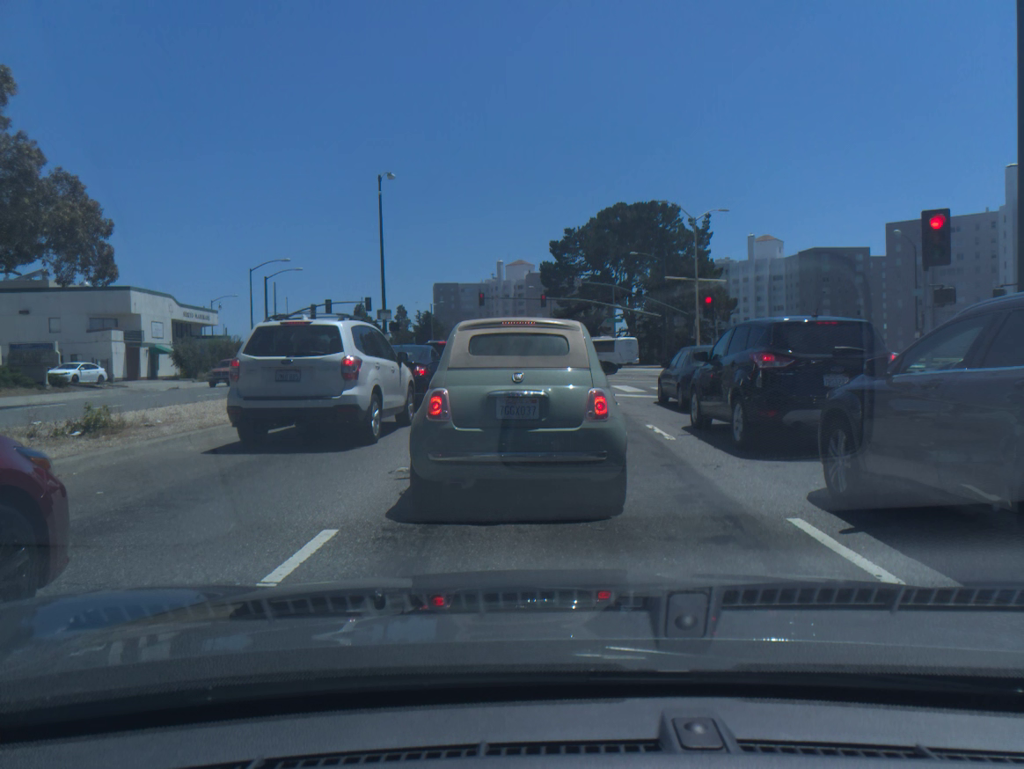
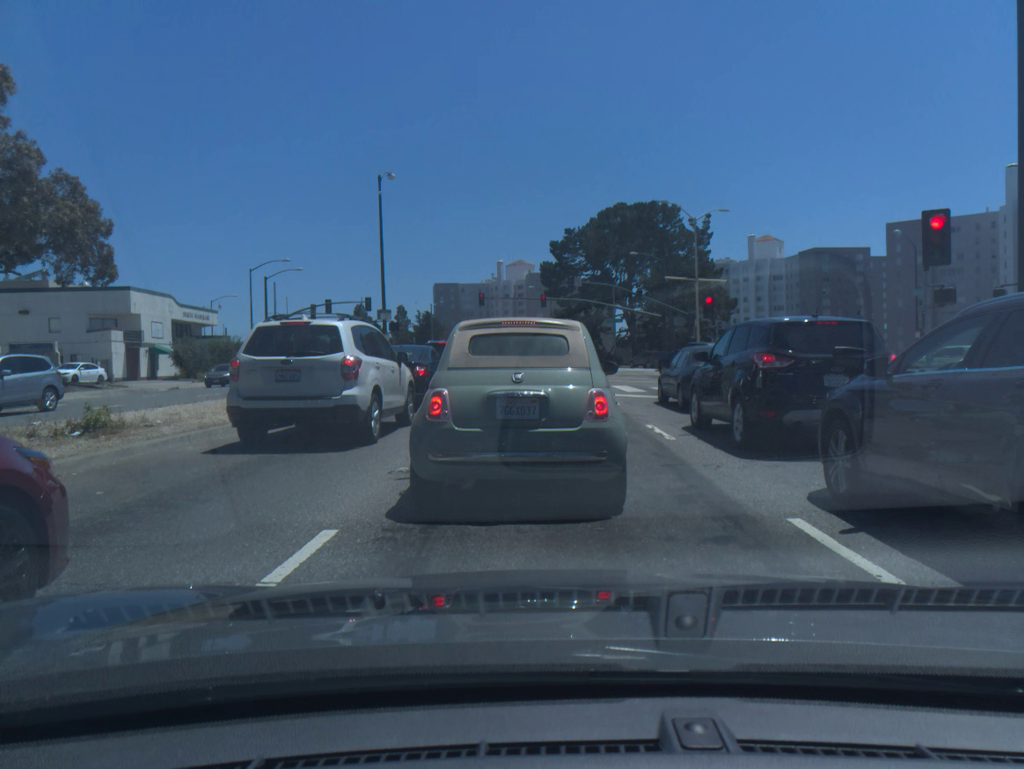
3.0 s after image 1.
(0.0, 0.0) m; 0°
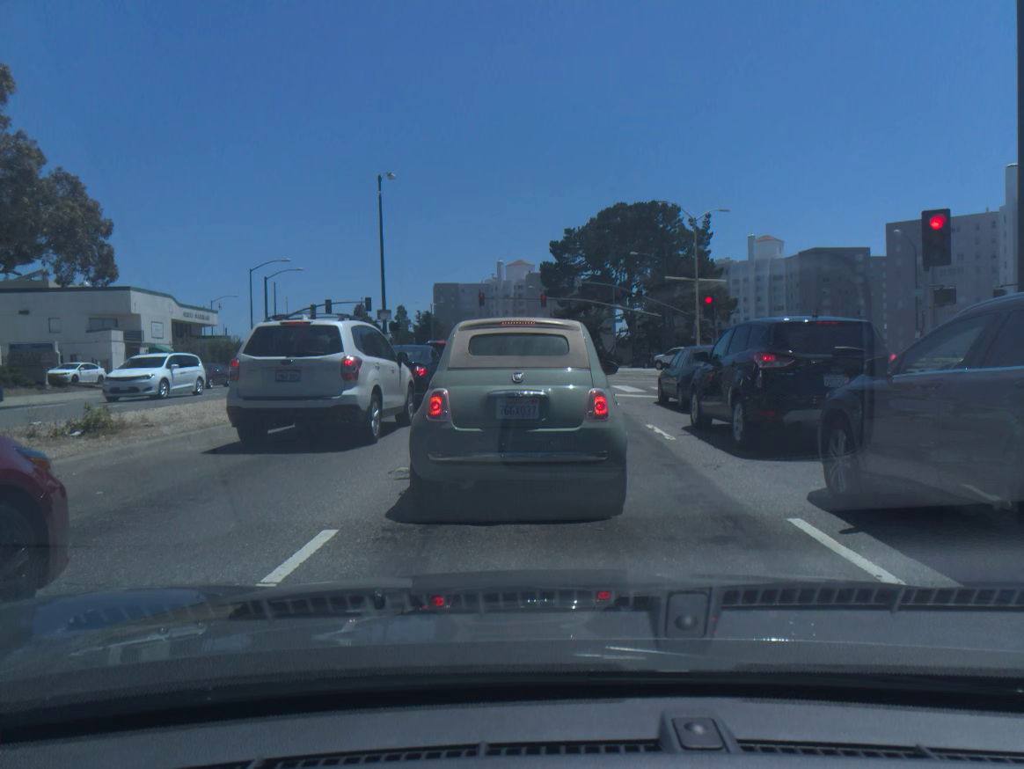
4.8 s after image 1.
(0.0, 0.0) m; 0°
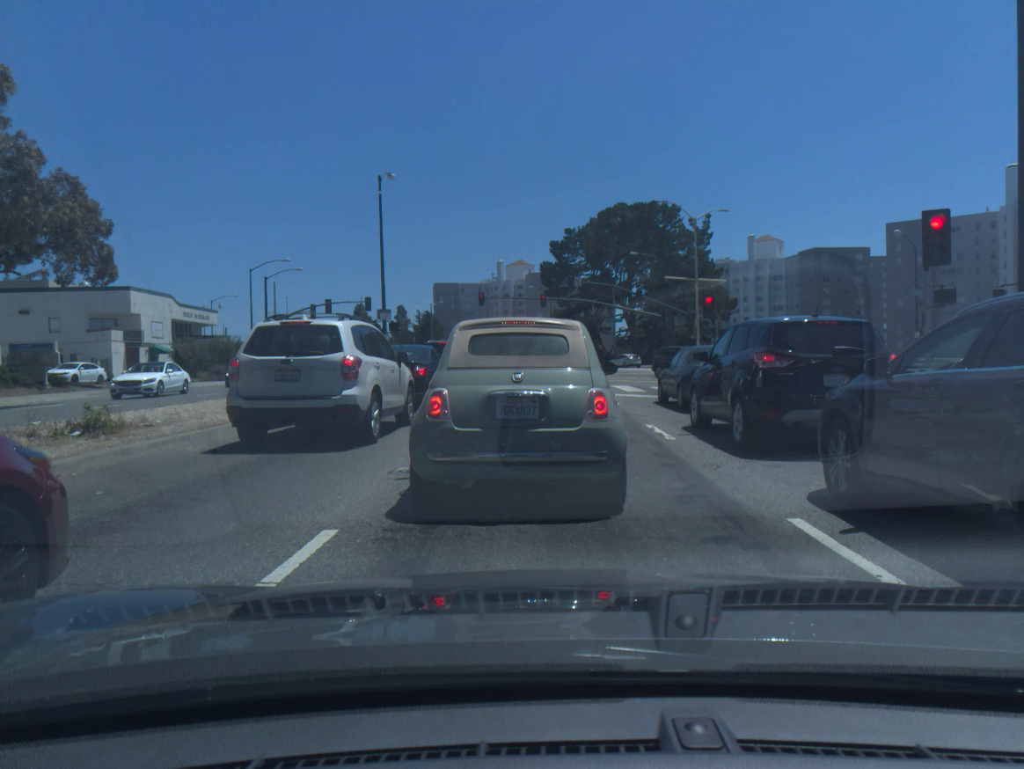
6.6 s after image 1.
(0.0, 0.0) m; 0°
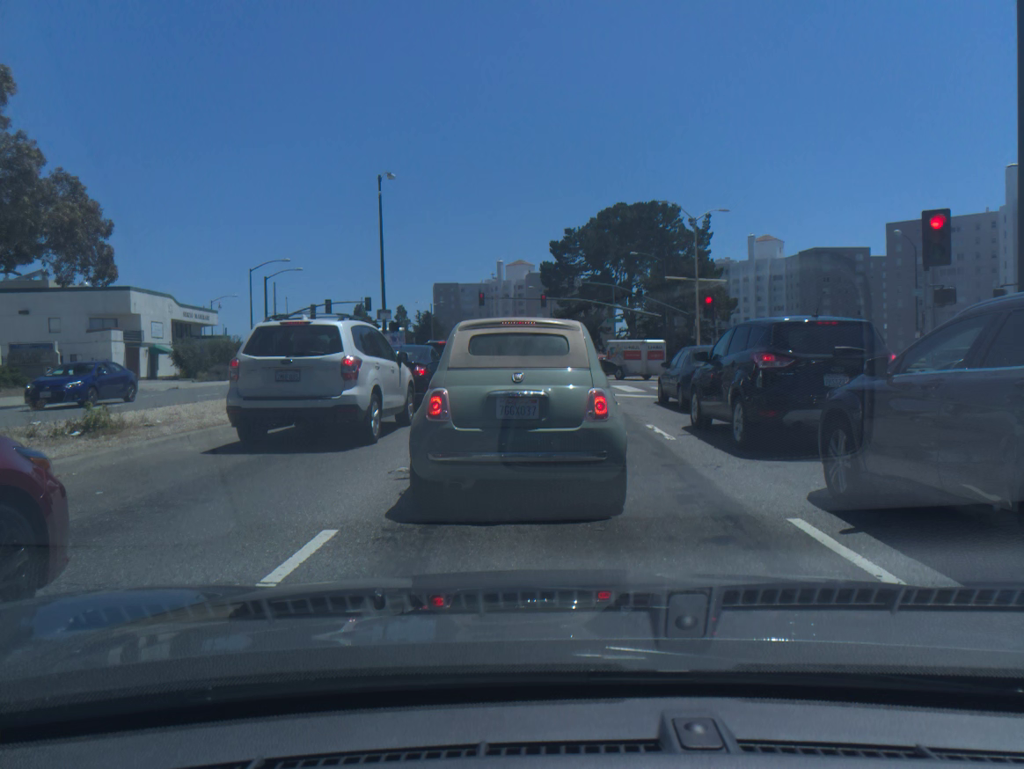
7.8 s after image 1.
(0.0, 0.0) m; 0°
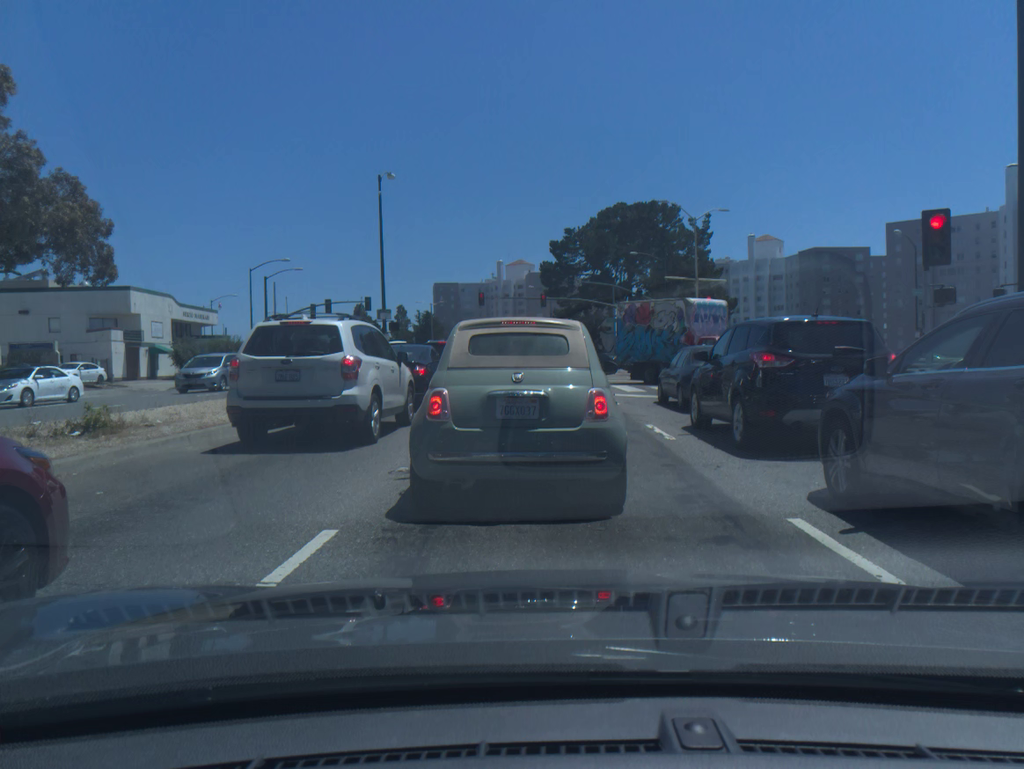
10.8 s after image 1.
(0.0, 0.0) m; 0°
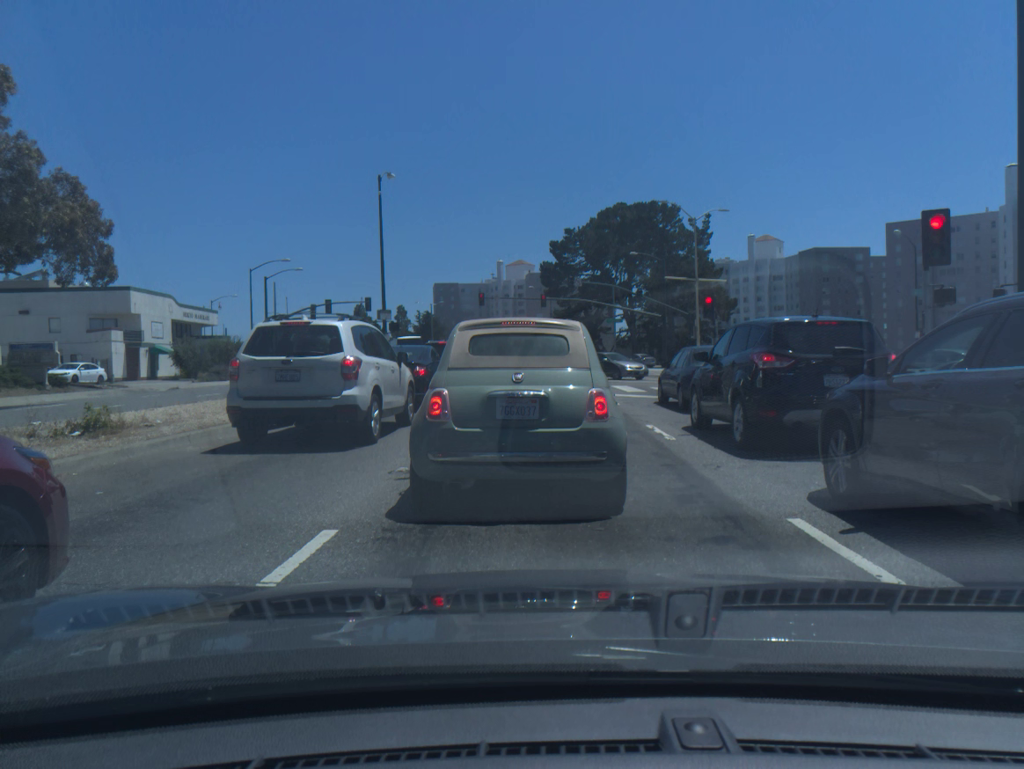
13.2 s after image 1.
(0.0, 0.0) m; 0°
